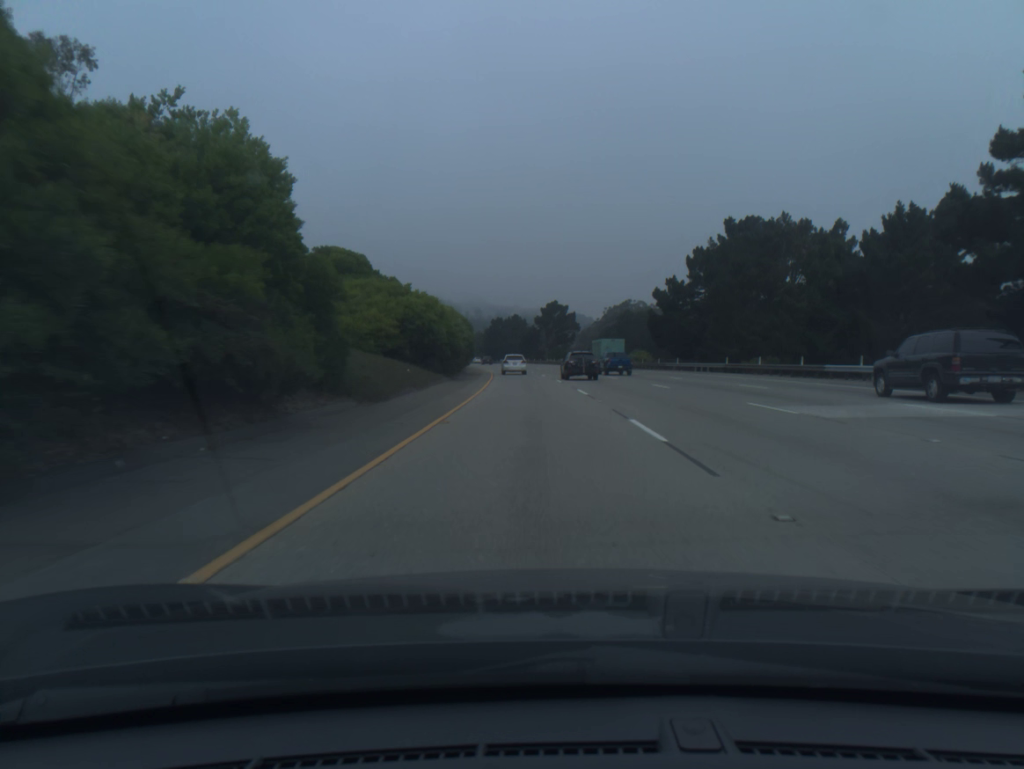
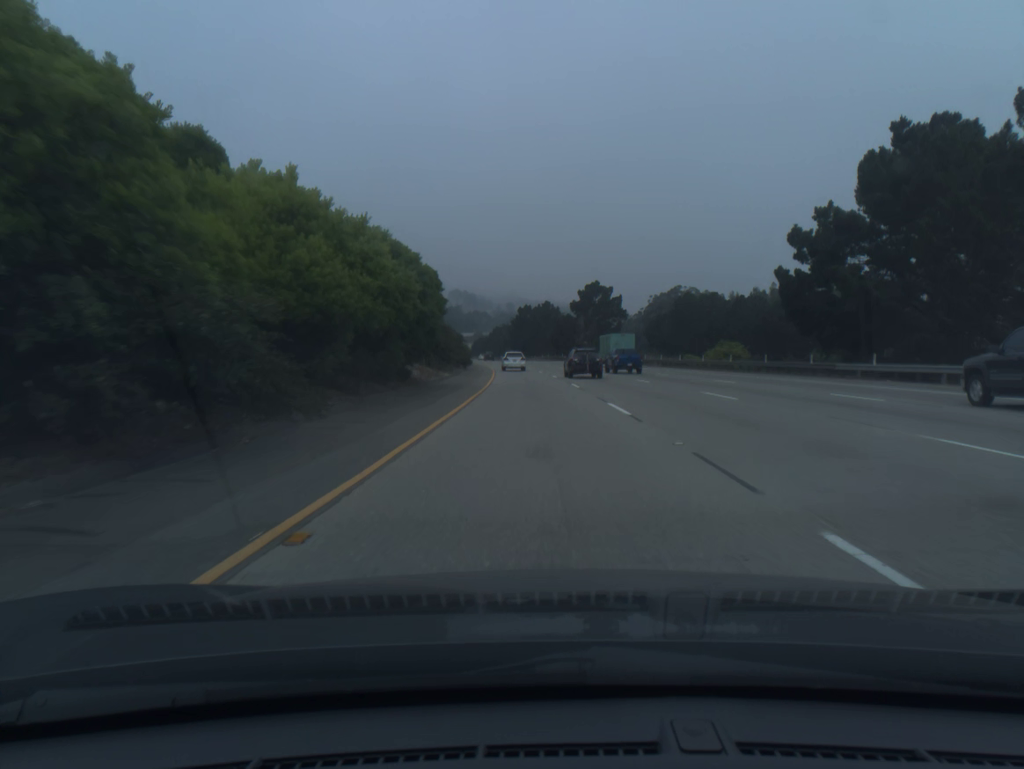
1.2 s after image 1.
(-0.8, +38.3) m; -2°
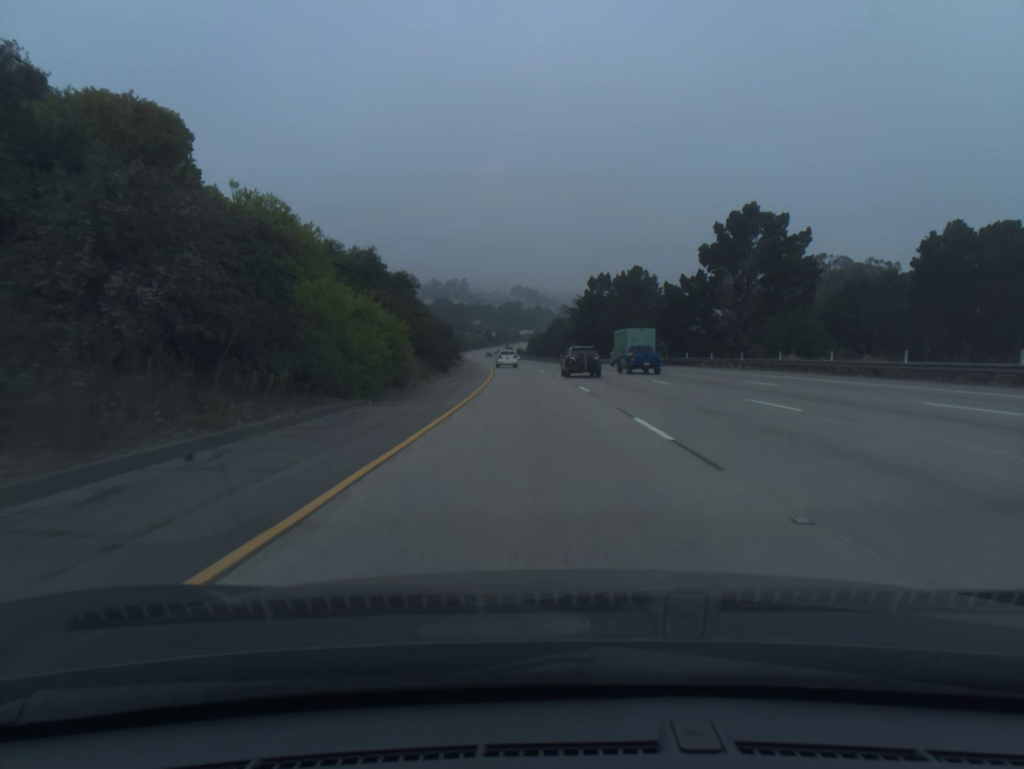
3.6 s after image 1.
(-3.1, +78.0) m; -5°
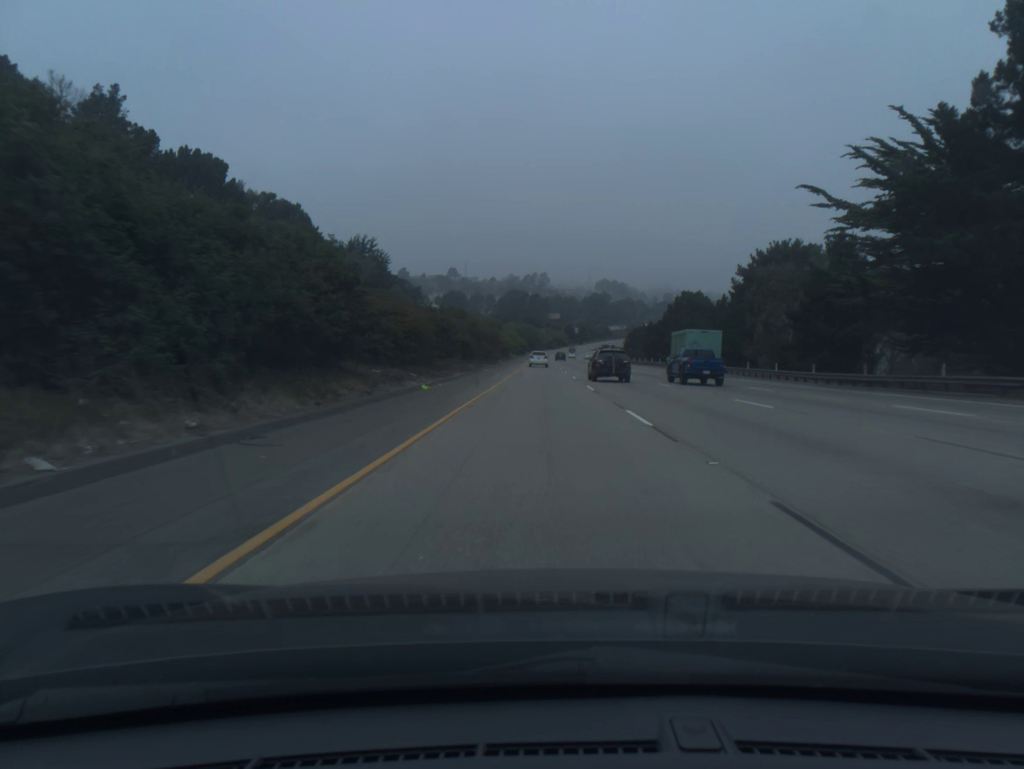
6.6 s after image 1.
(-5.5, +99.1) m; -6°
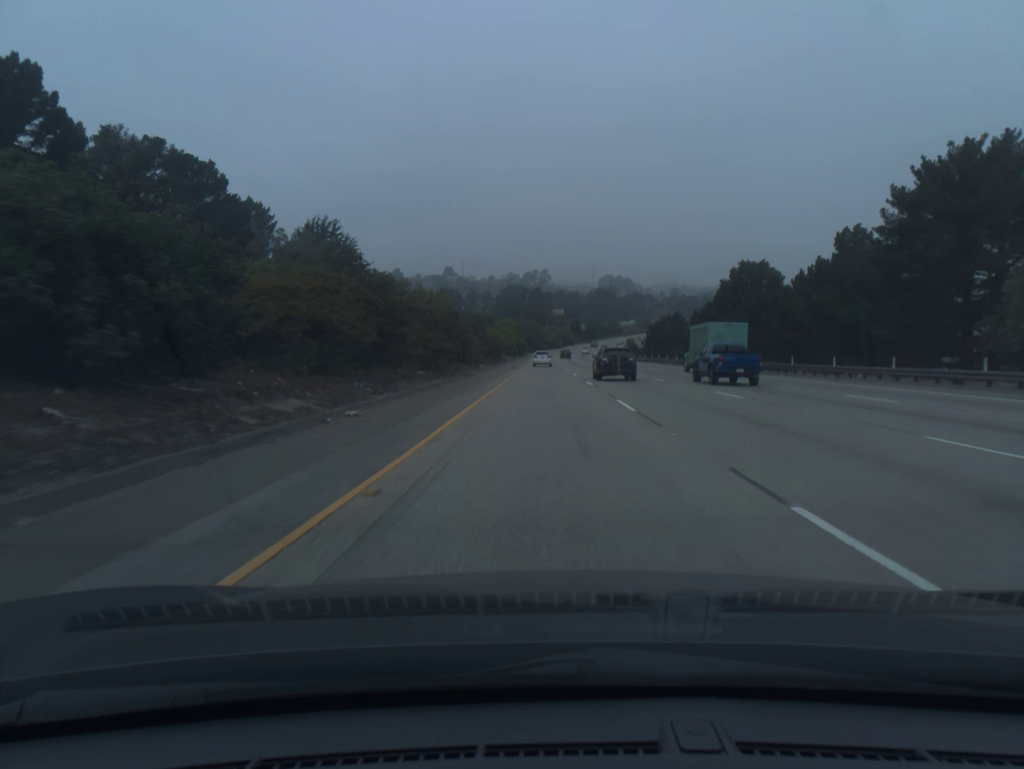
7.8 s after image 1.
(-0.2, +40.2) m; 0°
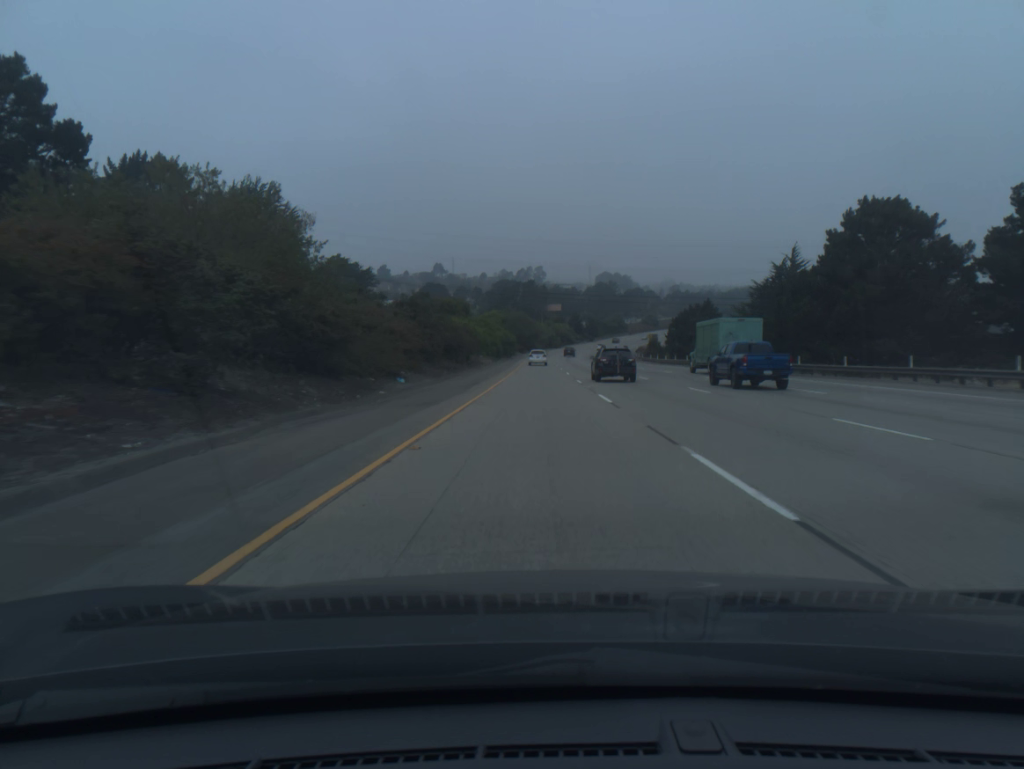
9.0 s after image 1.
(+0.1, +40.5) m; 0°
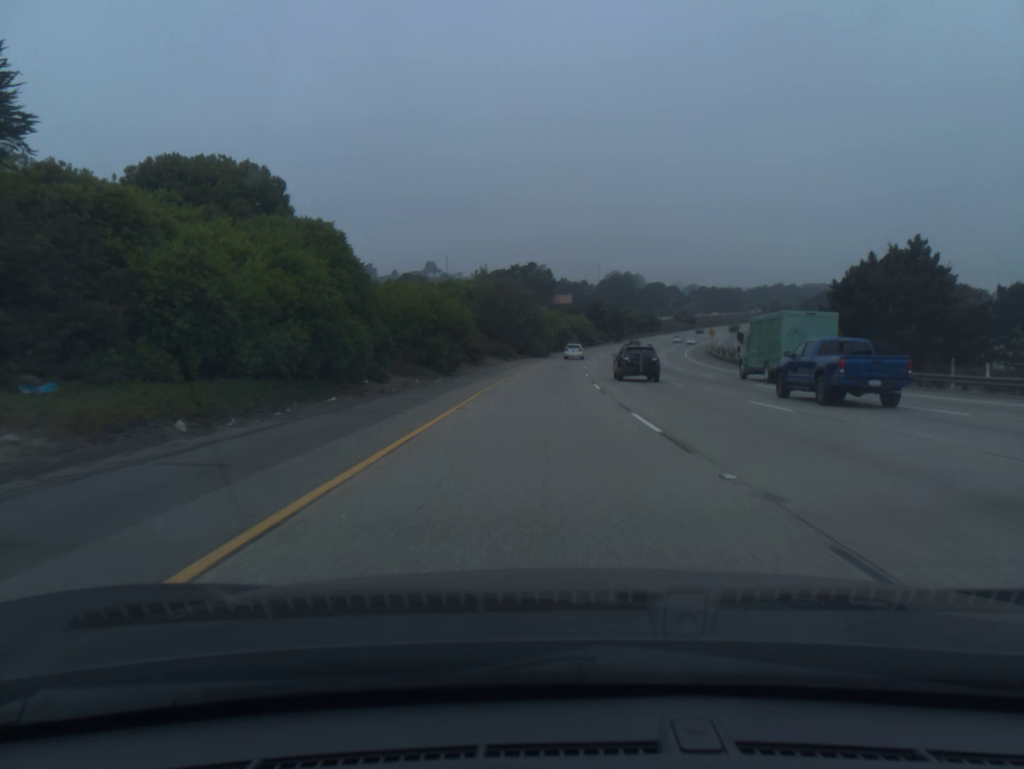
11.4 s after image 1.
(-0.2, +81.2) m; 0°
